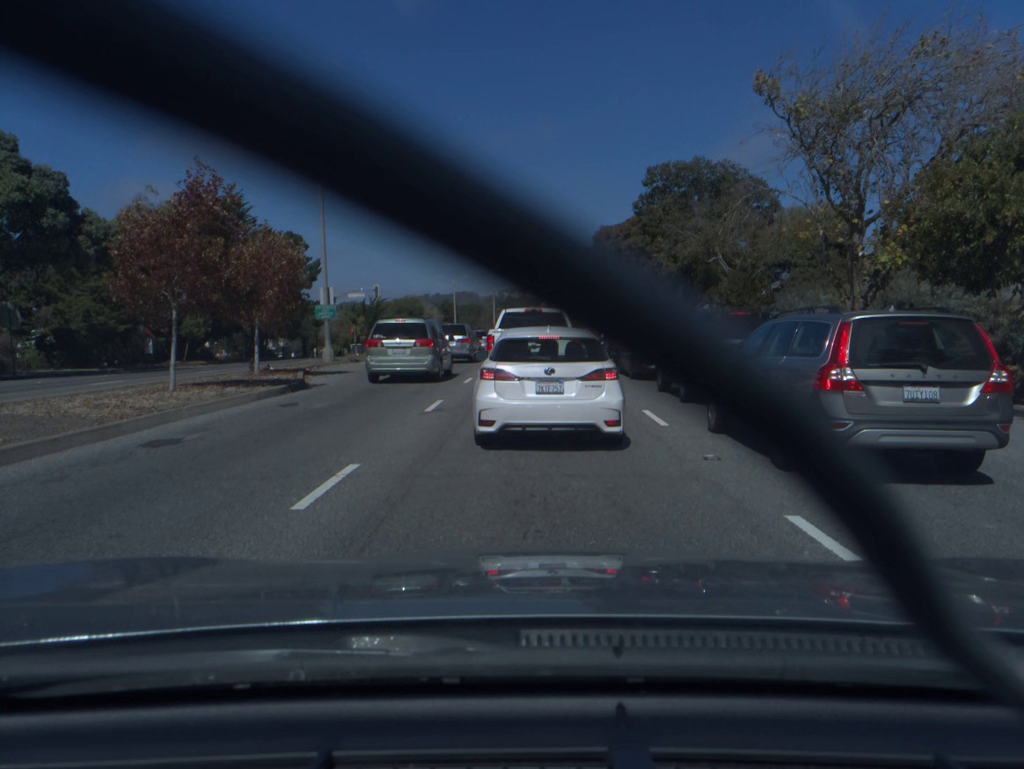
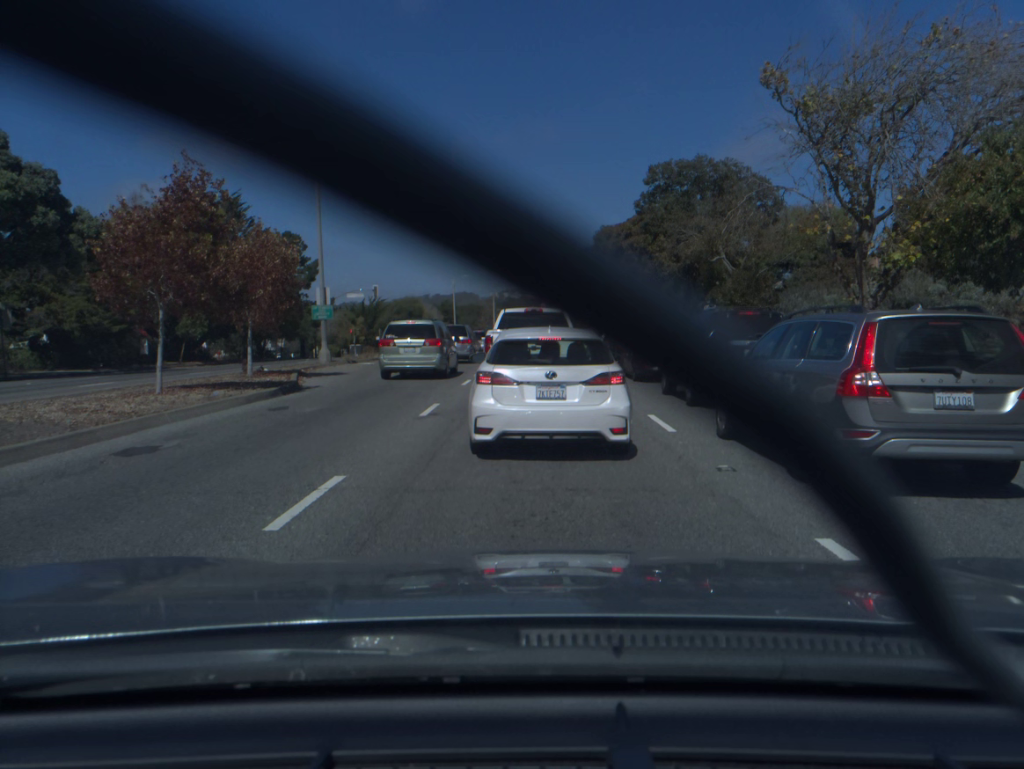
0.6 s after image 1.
(0.0, +0.6) m; 0°
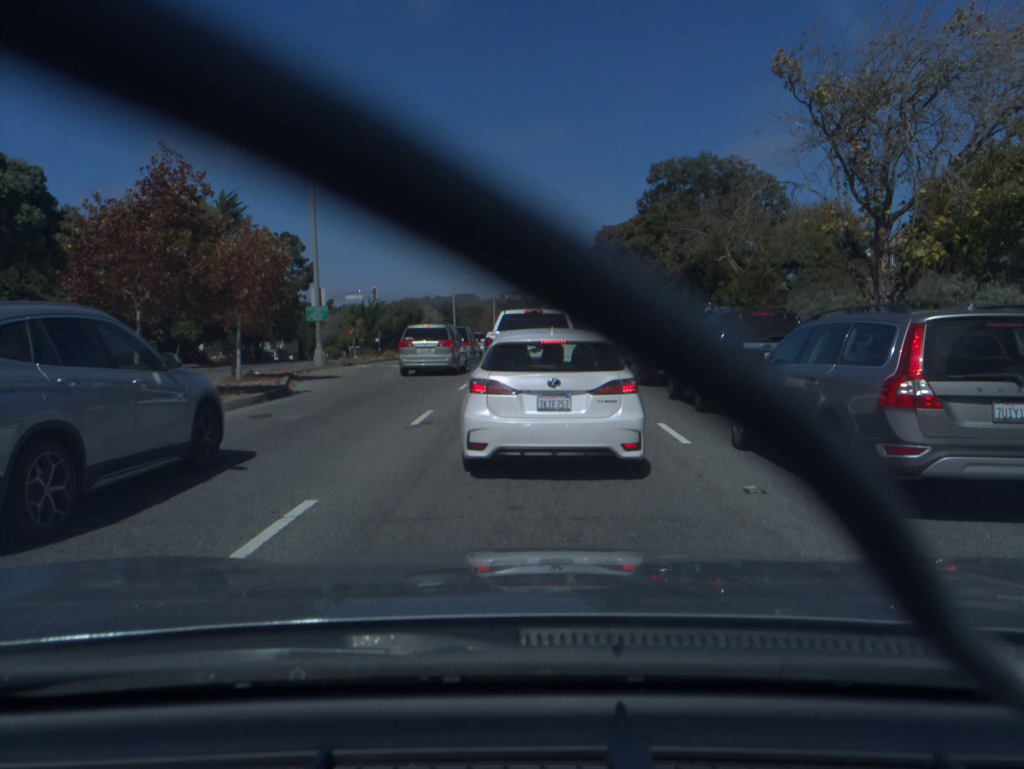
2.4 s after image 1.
(0.0, +1.0) m; 0°
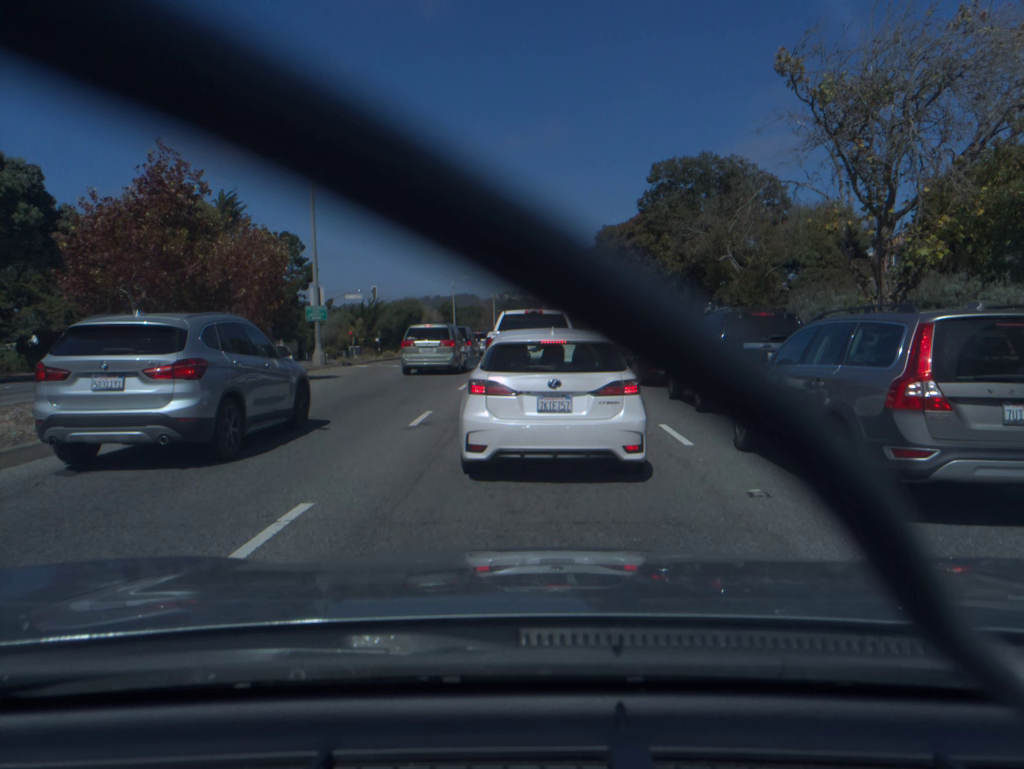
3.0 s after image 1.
(0.0, +0.1) m; 0°
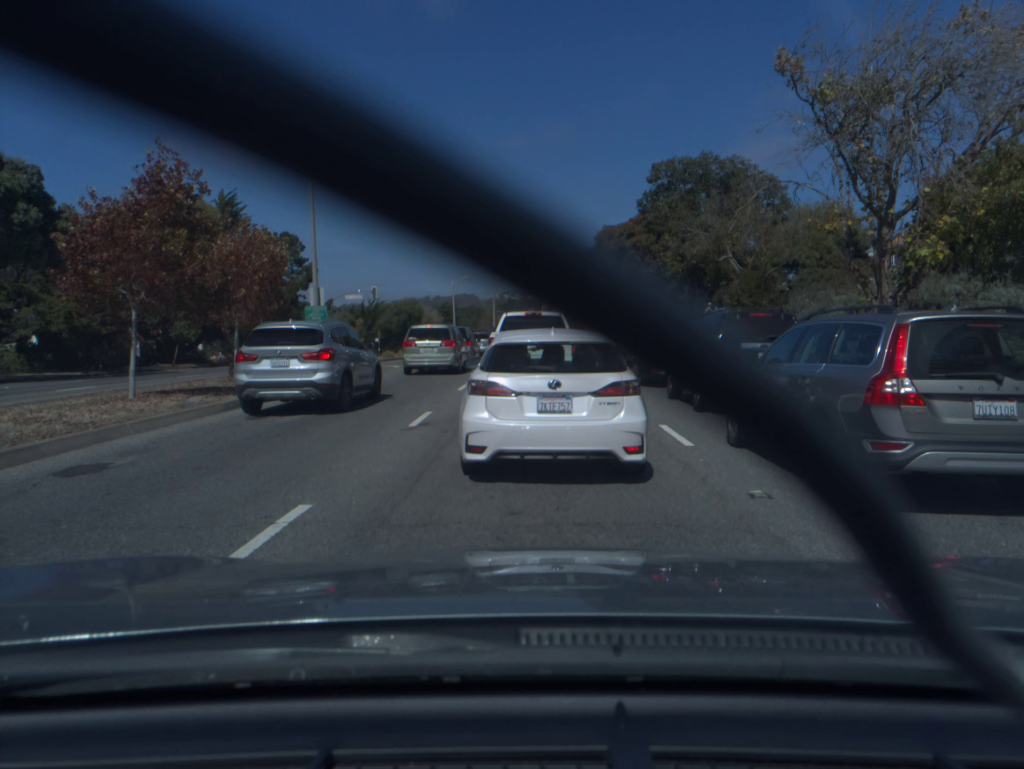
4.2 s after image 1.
(0.0, 0.0) m; 0°
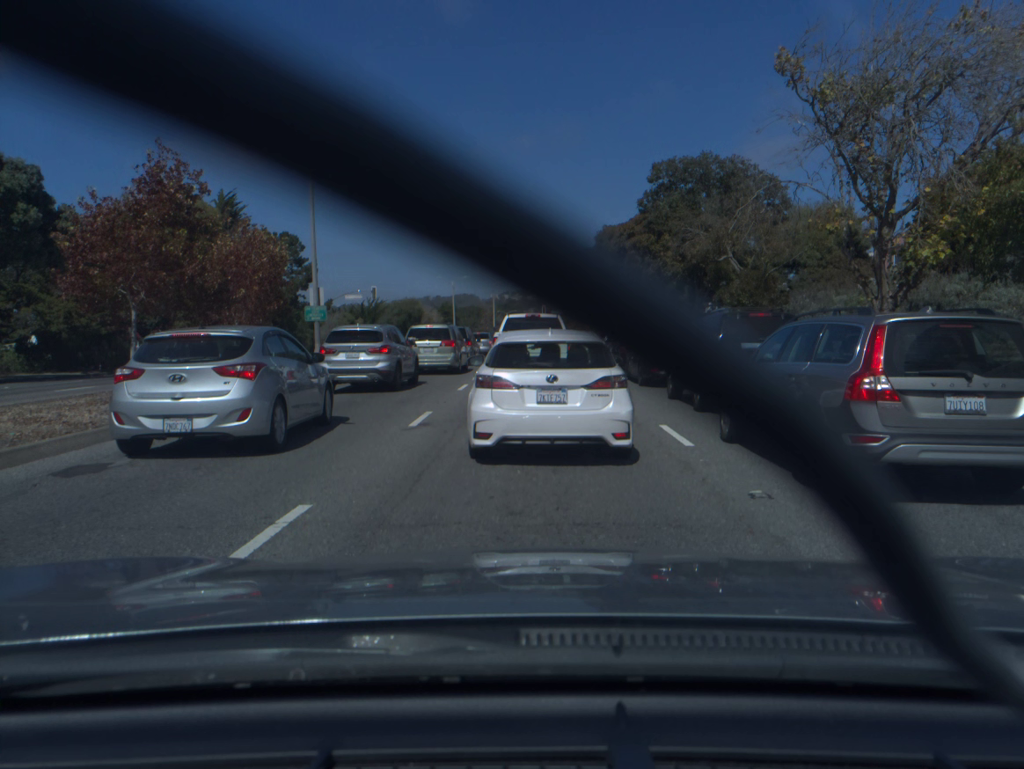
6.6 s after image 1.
(0.0, 0.0) m; 0°
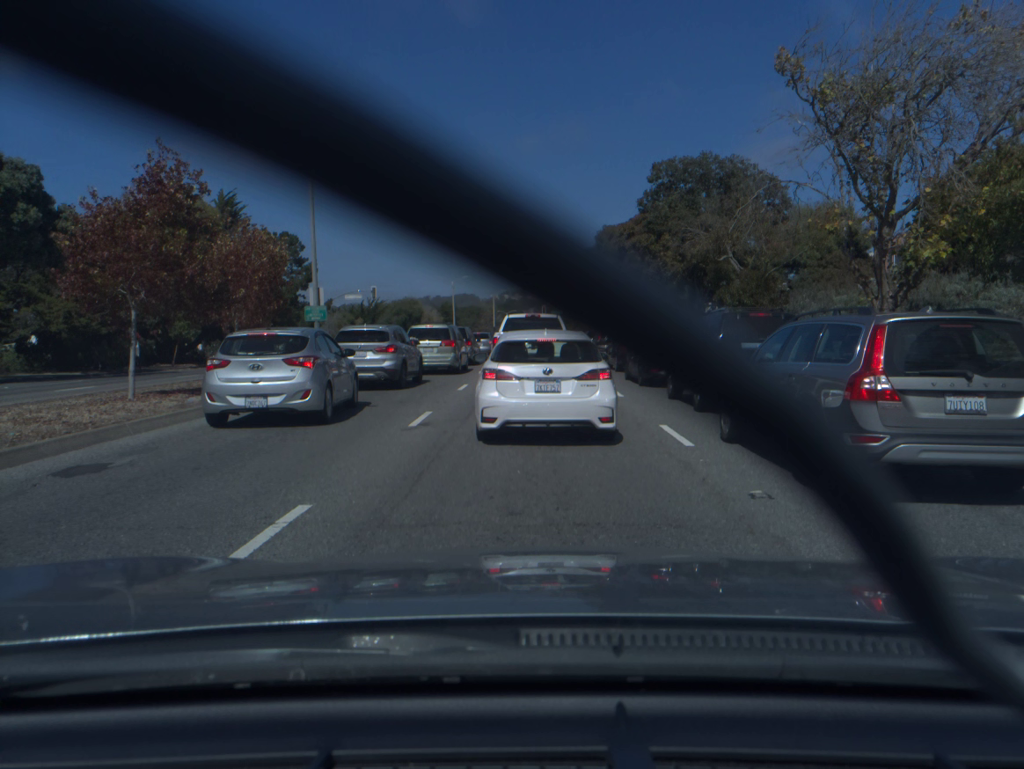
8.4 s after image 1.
(0.0, 0.0) m; 0°
